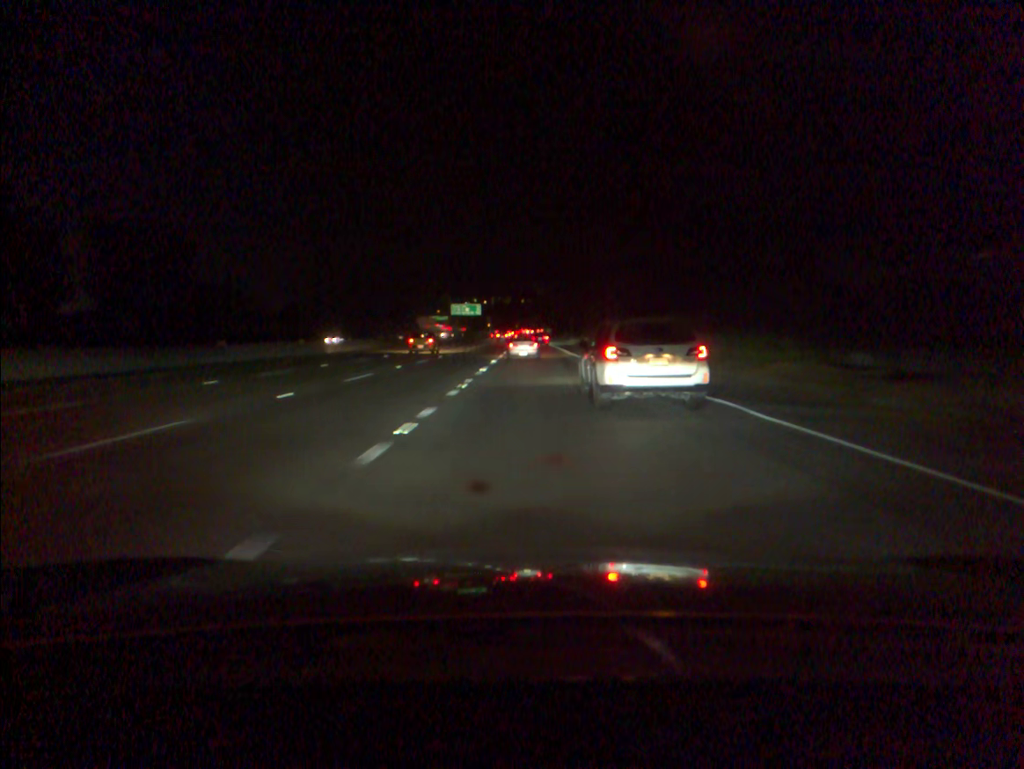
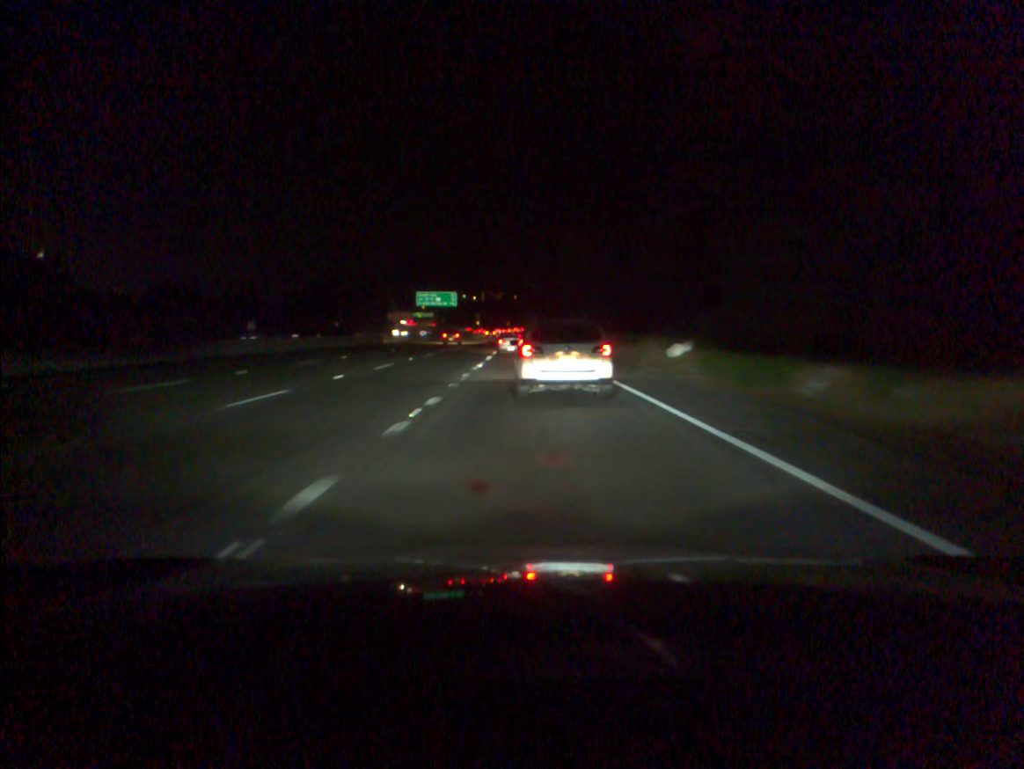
(+0.3, +51.7) m; 0°
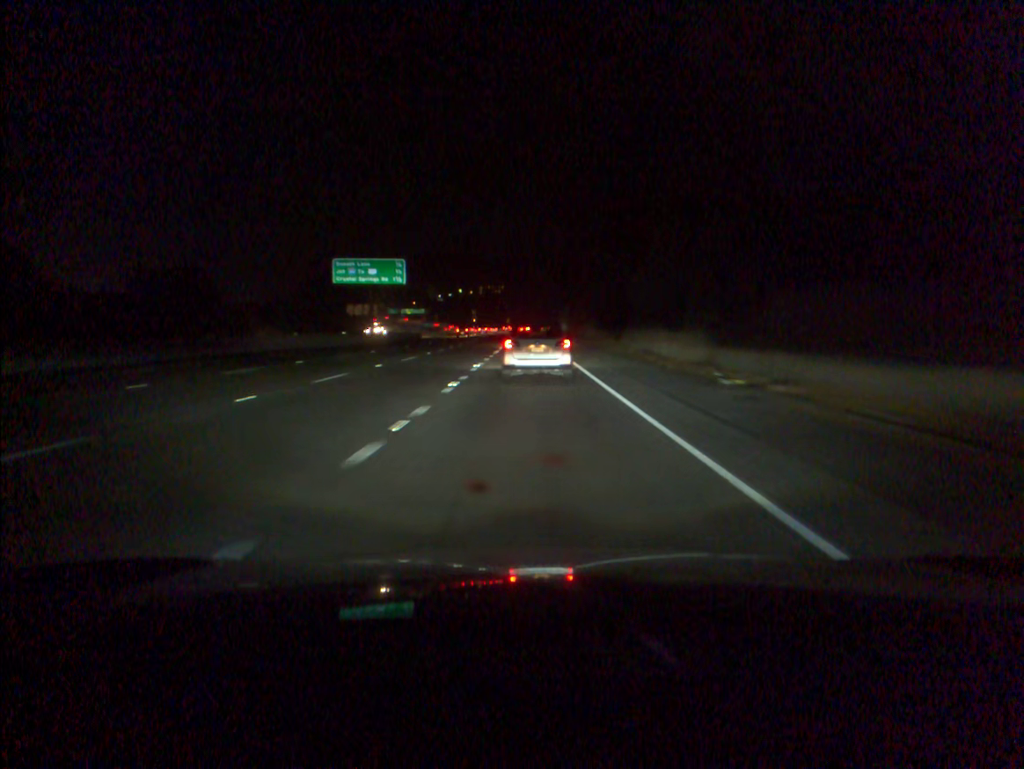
(0.0, +65.1) m; 0°
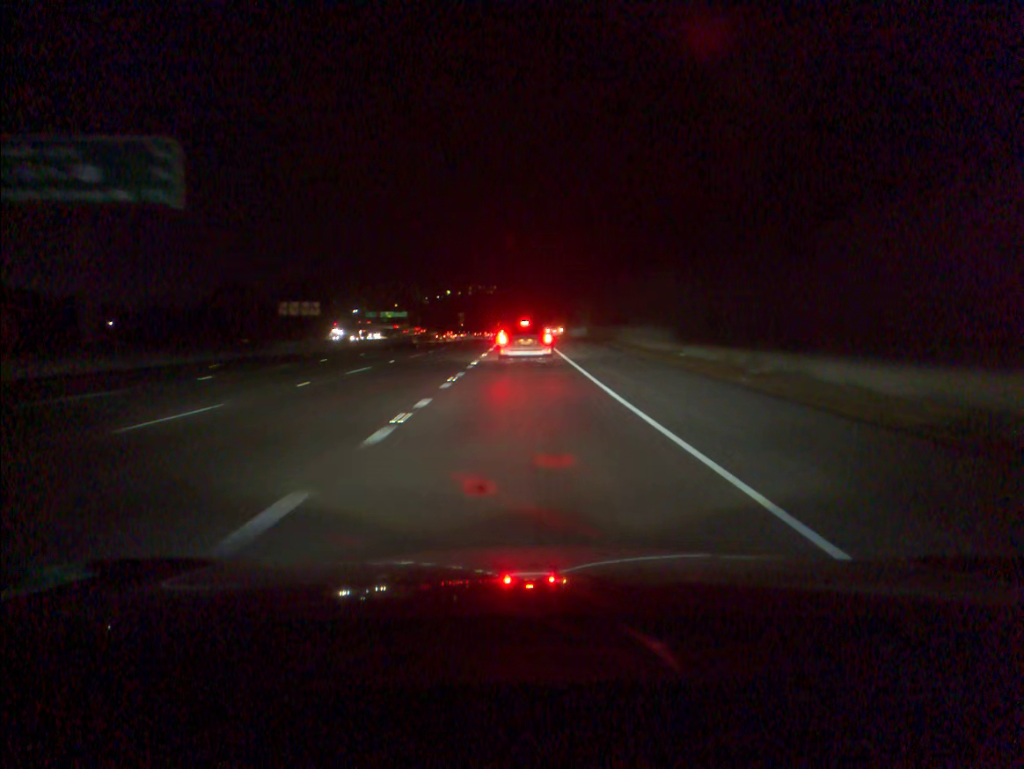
(+0.2, +52.2) m; 0°
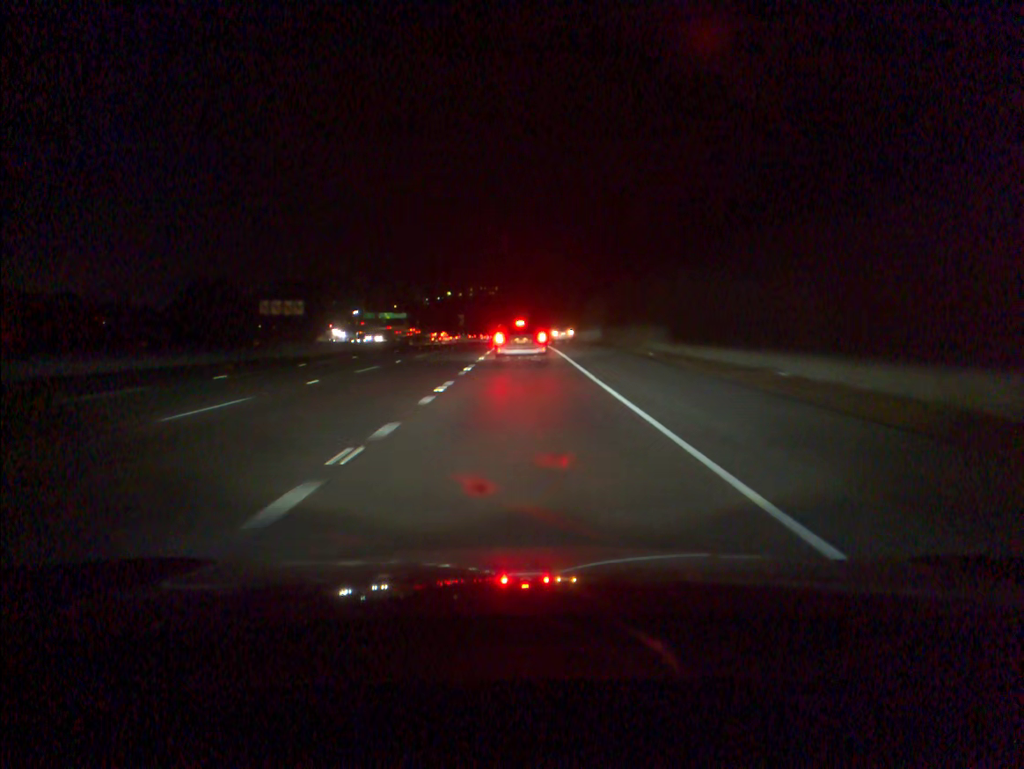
(0.0, +12.9) m; 0°
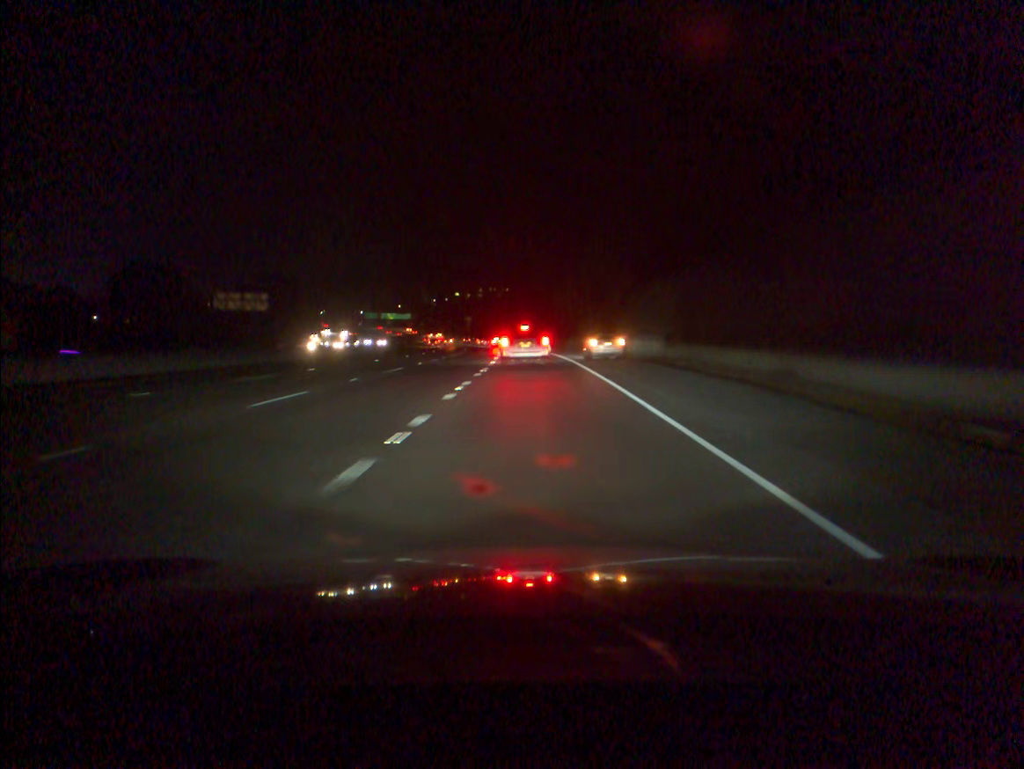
(-0.2, +25.6) m; -1°
